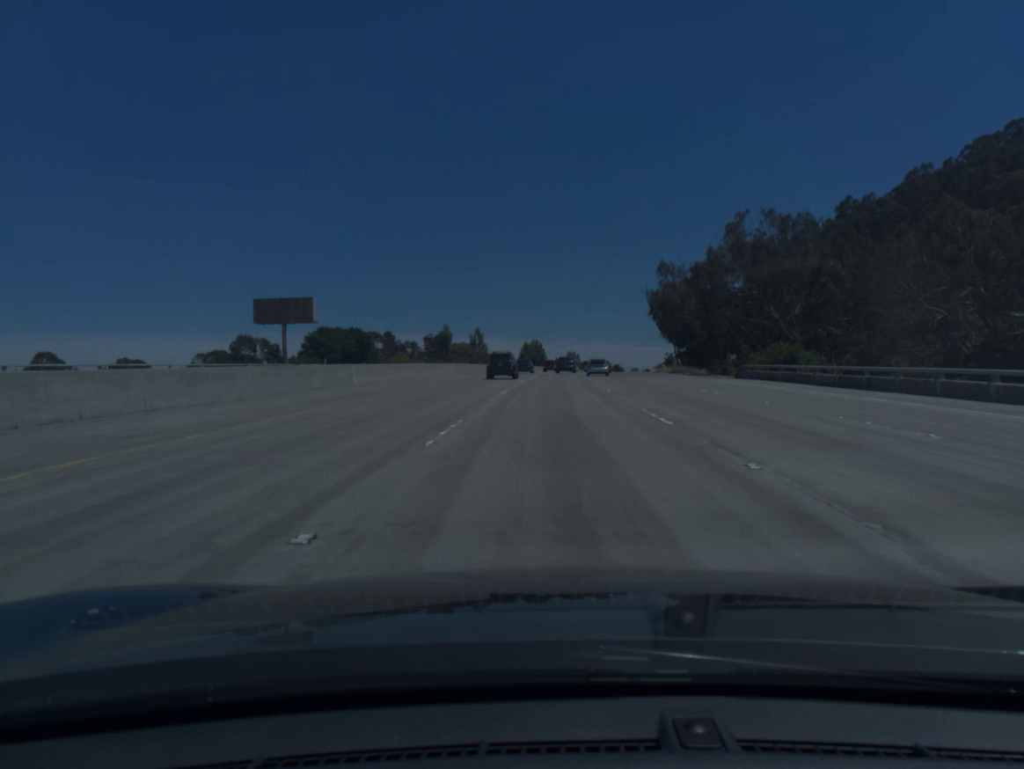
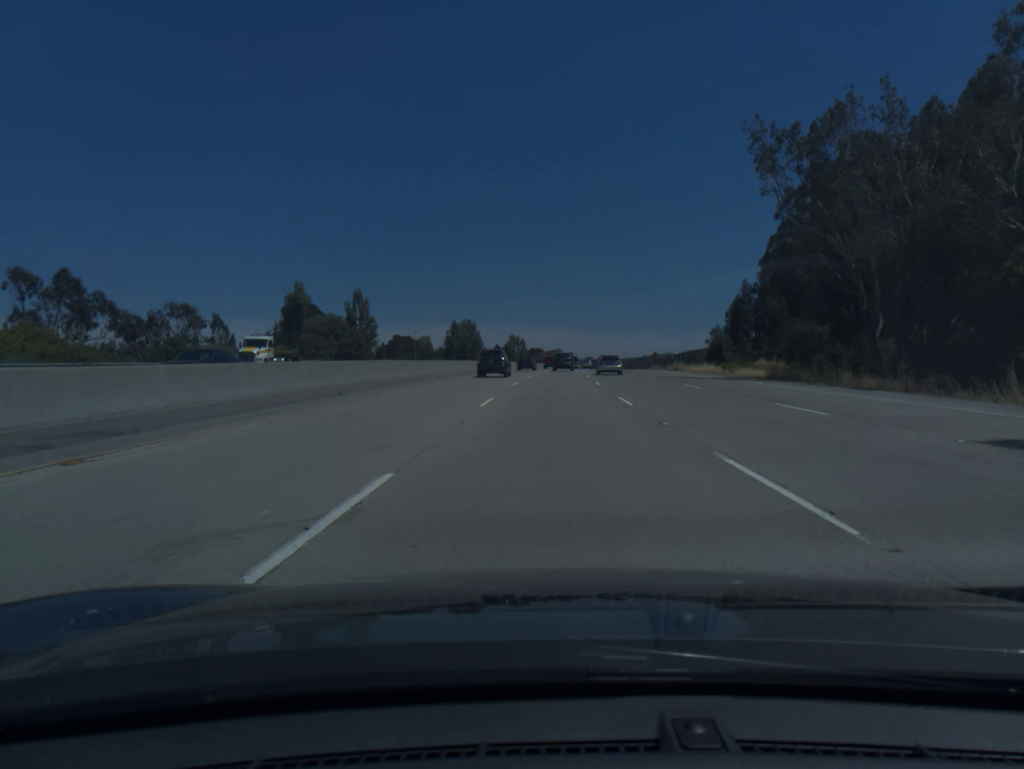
(+3.3, +97.5) m; +4°
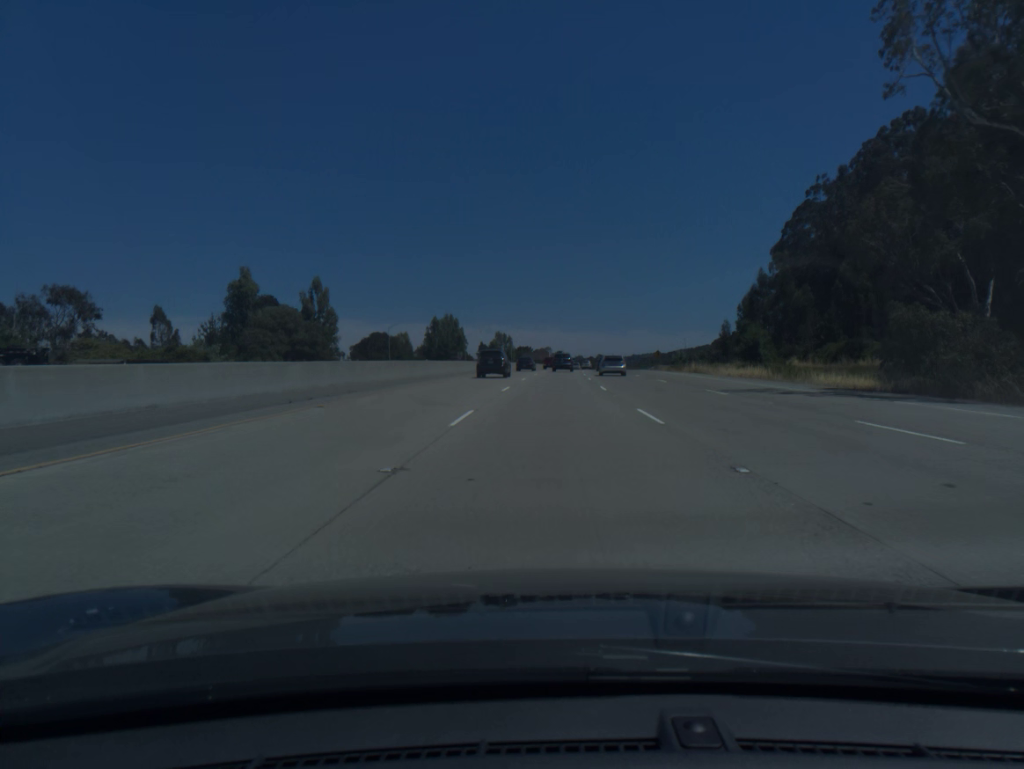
(+0.1, +19.5) m; +1°
